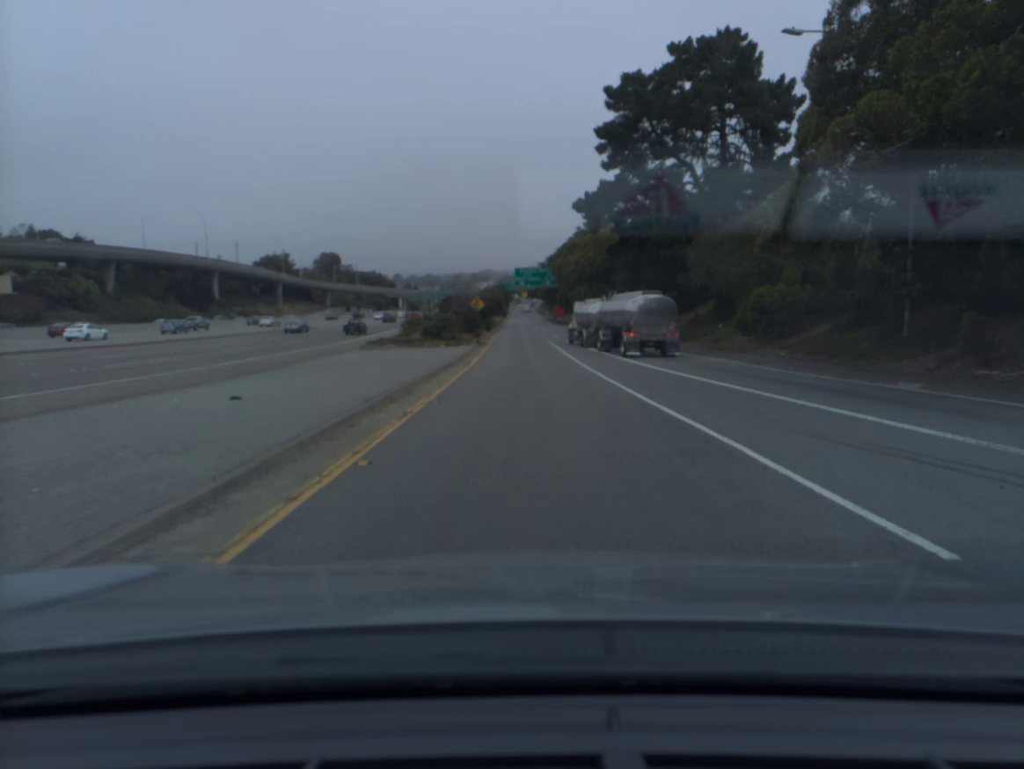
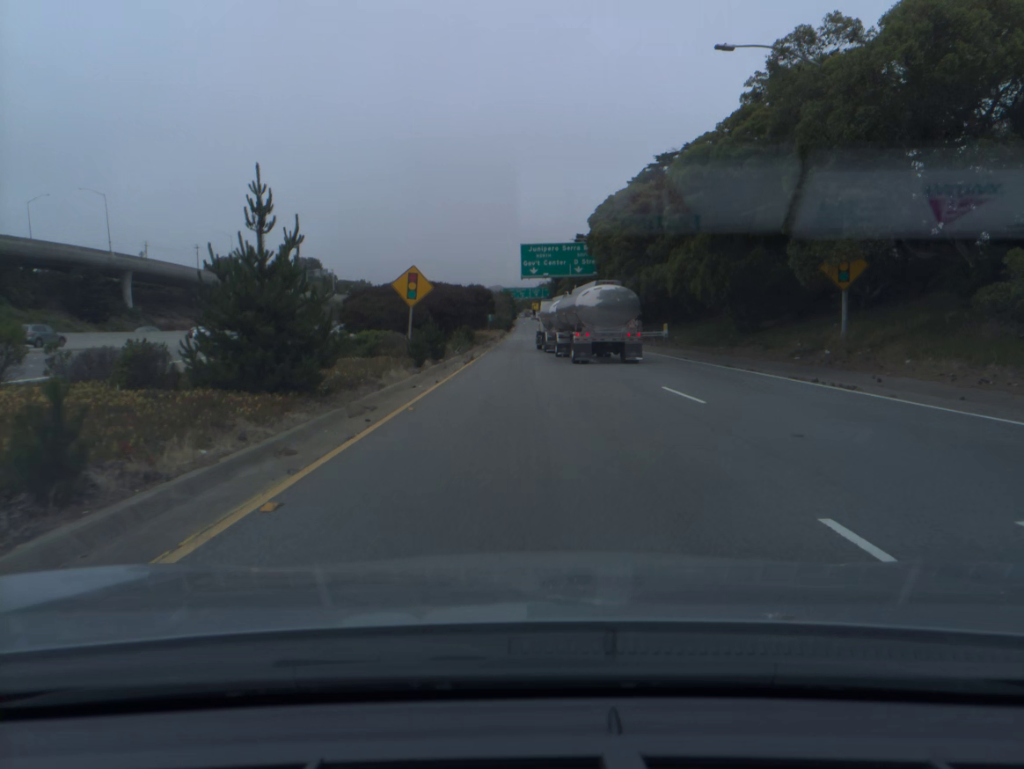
(-0.3, +53.6) m; -1°
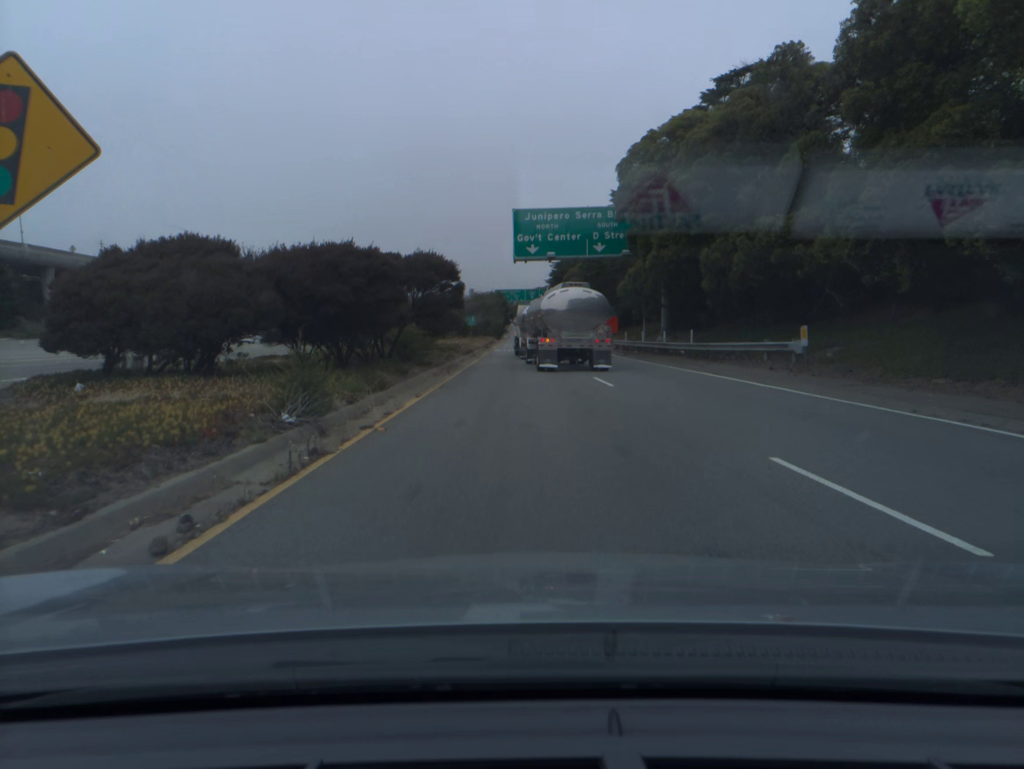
(0.0, +24.6) m; 0°
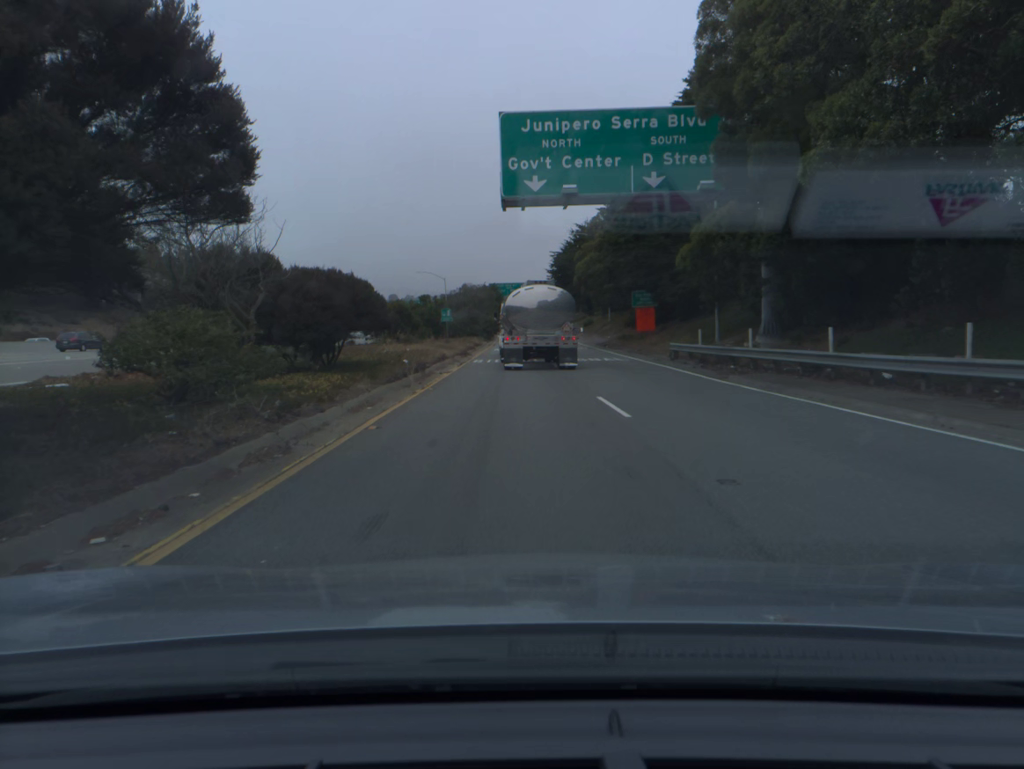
(+0.1, +22.1) m; 0°
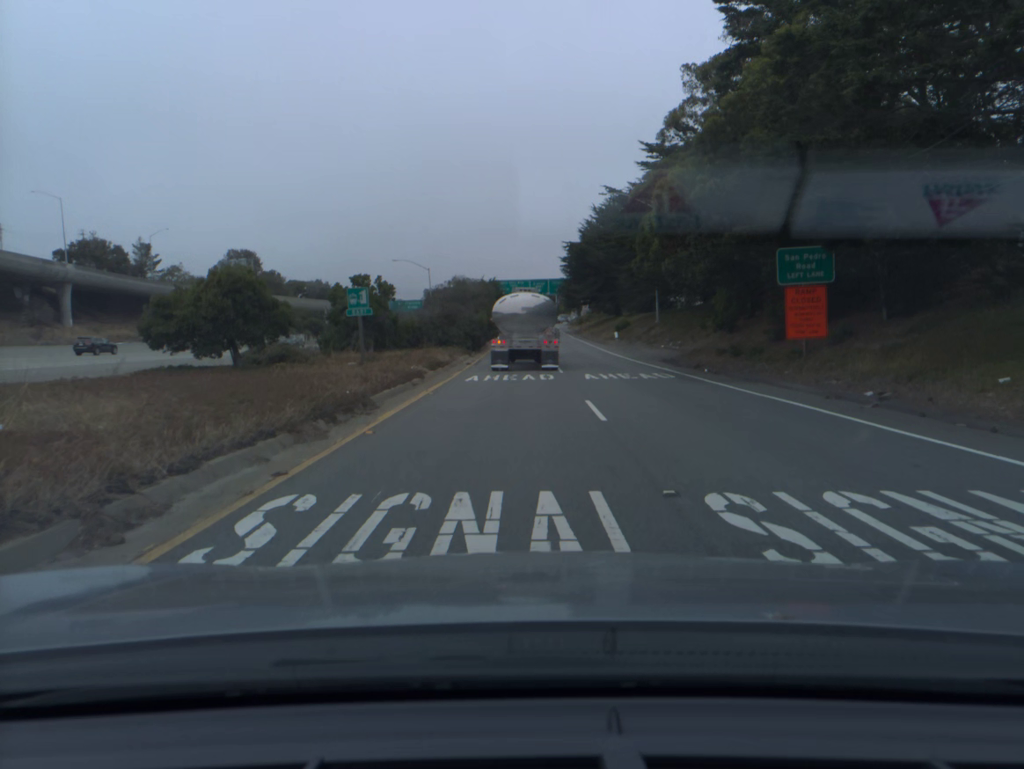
(-0.1, +29.5) m; -1°
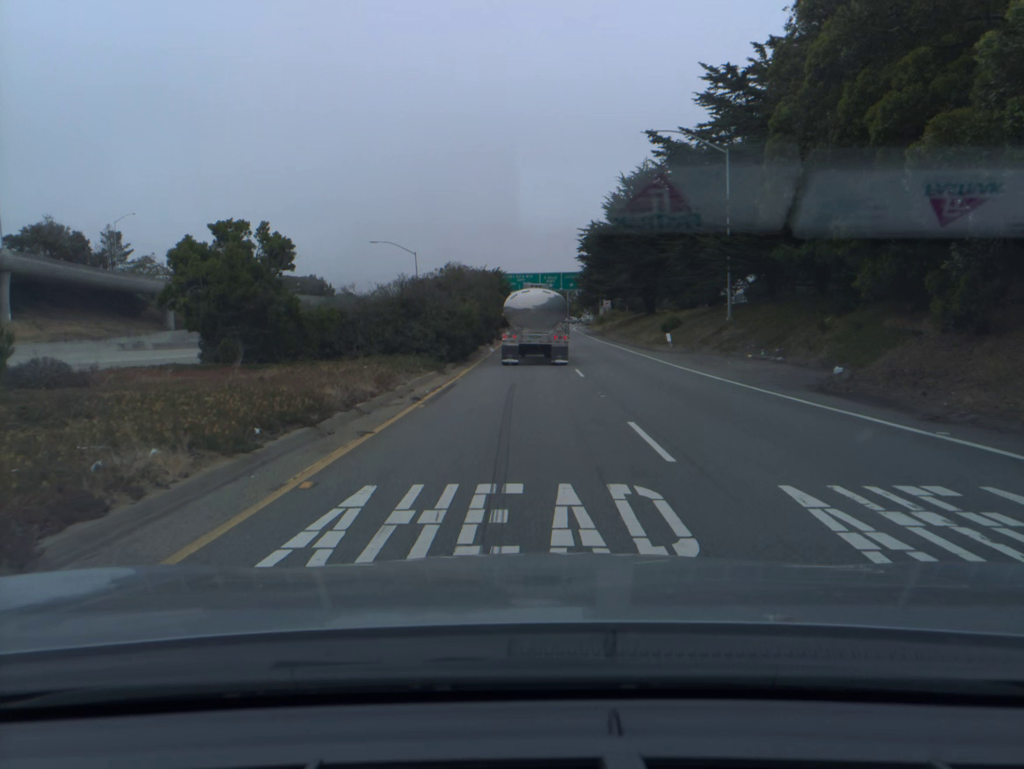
(-0.2, +18.8) m; -1°
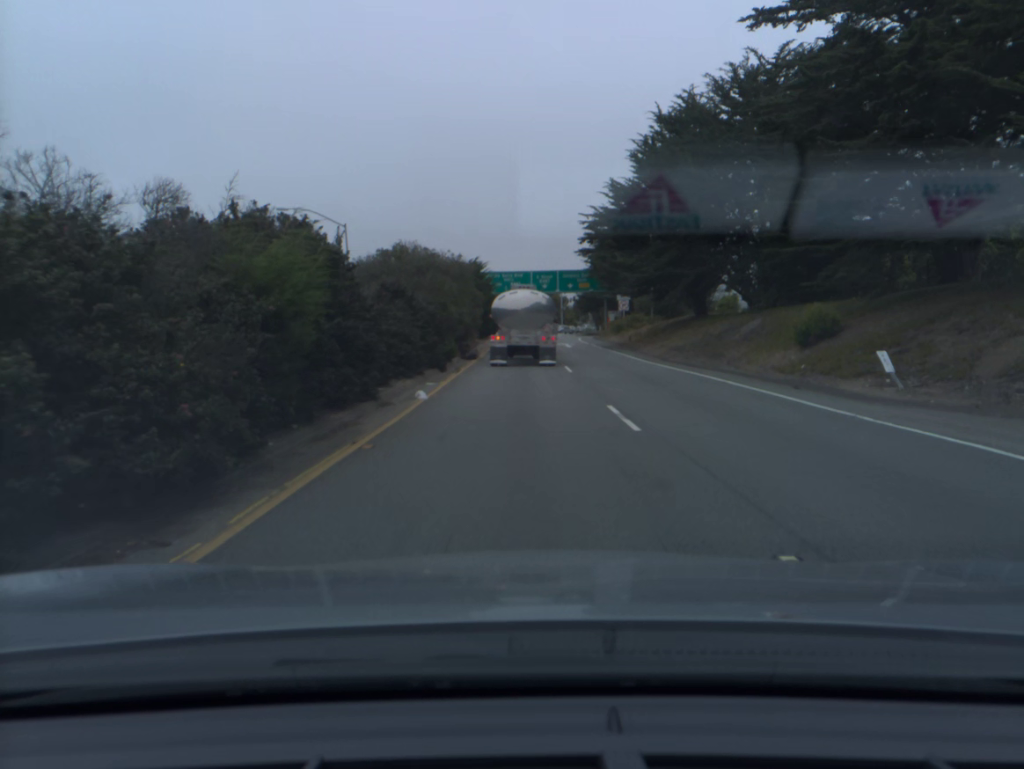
(+0.2, +27.0) m; +1°
